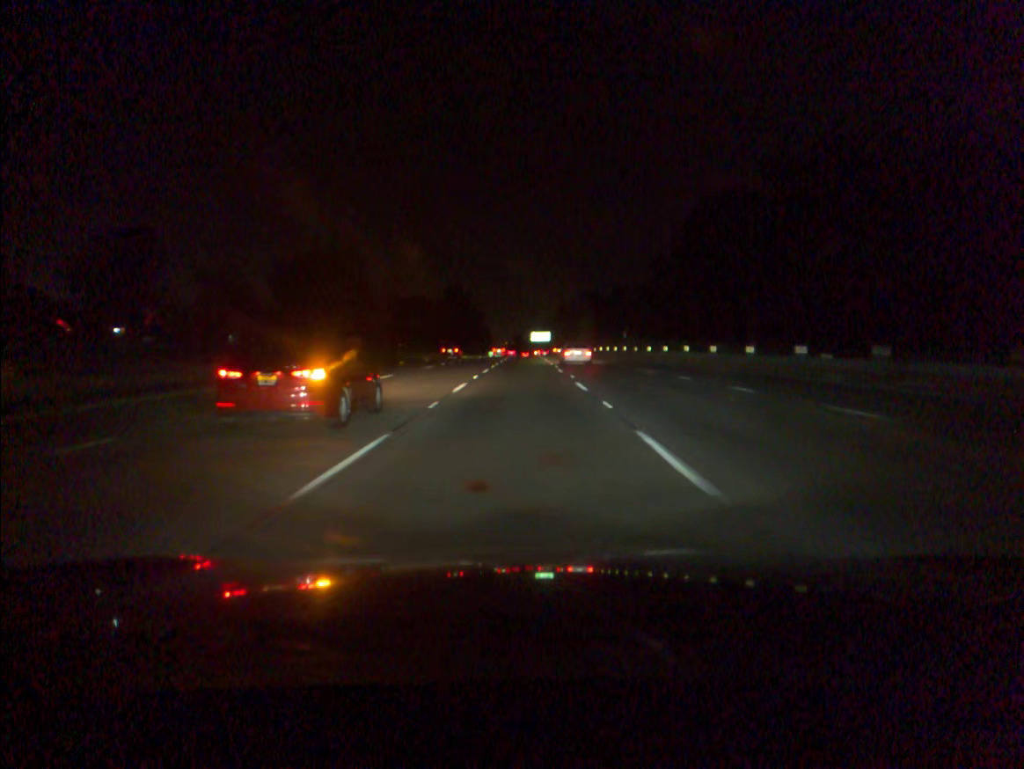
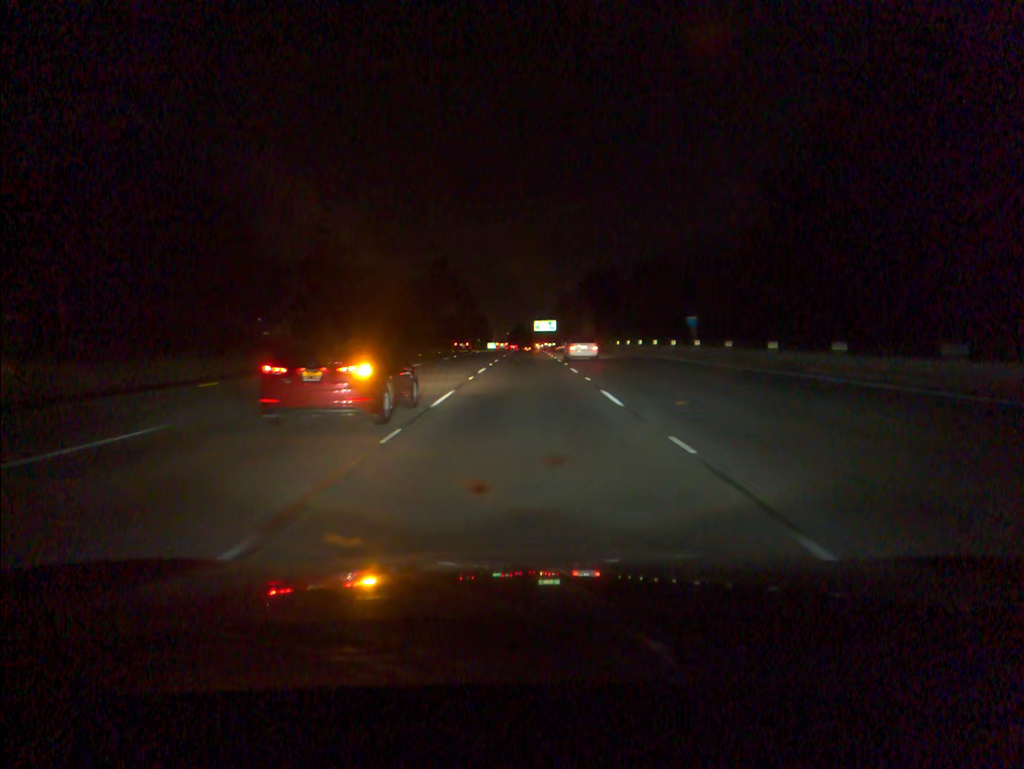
(0.0, +35.5) m; 0°
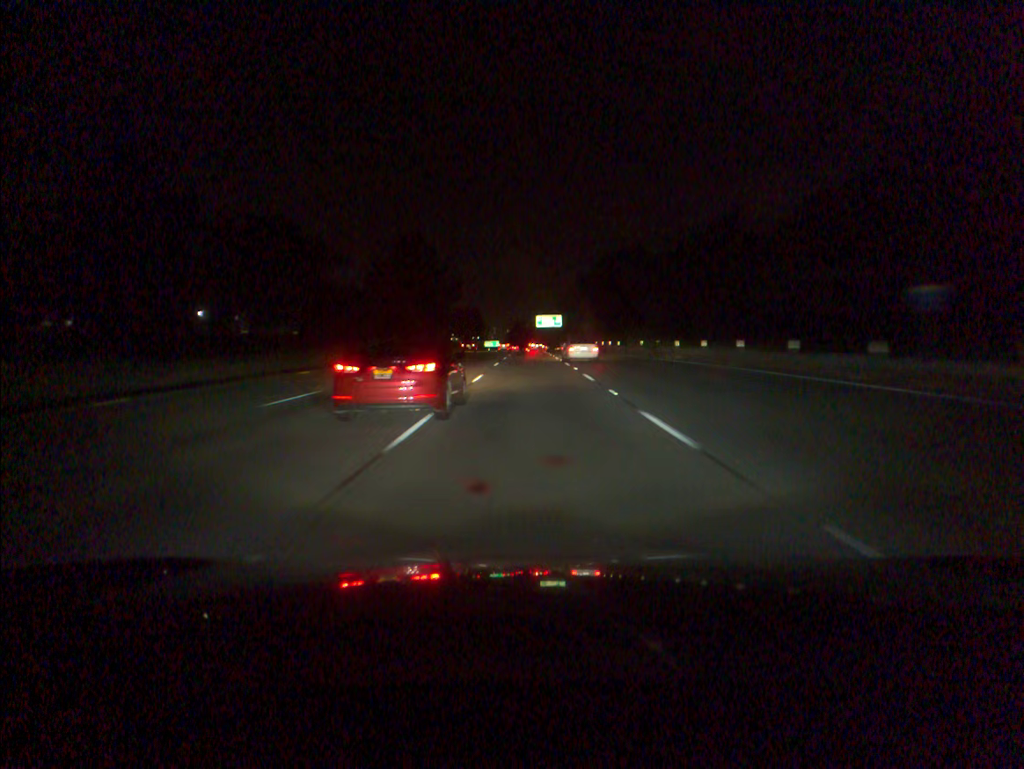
(0.0, +34.9) m; 0°
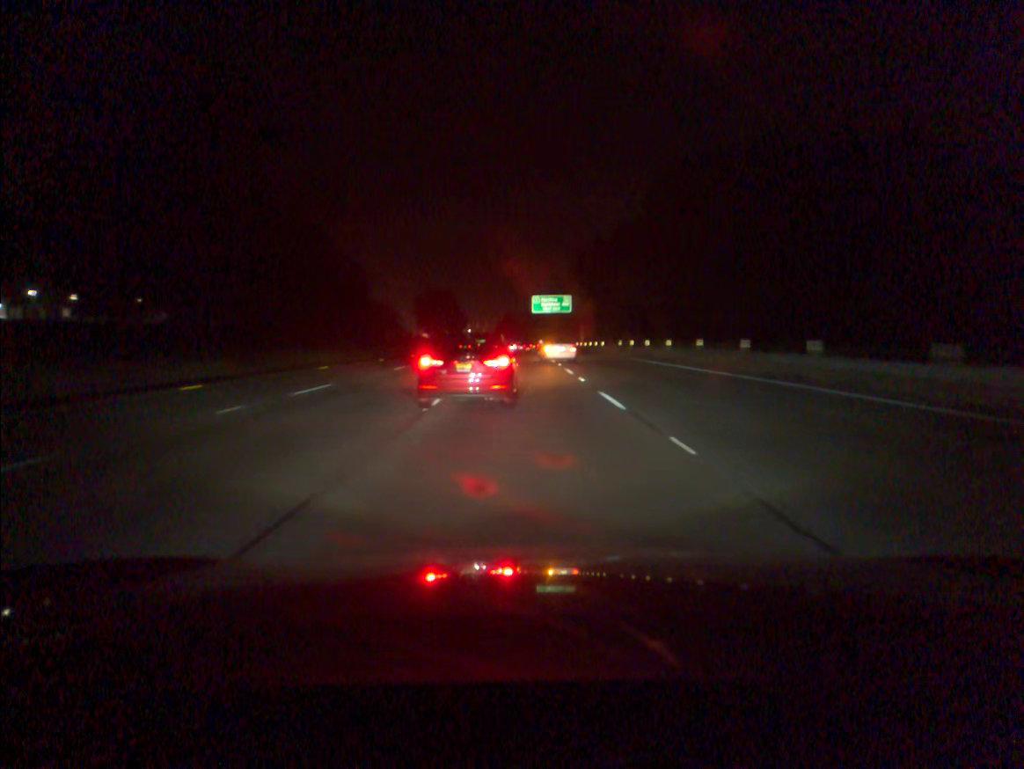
(+0.3, +68.2) m; 0°
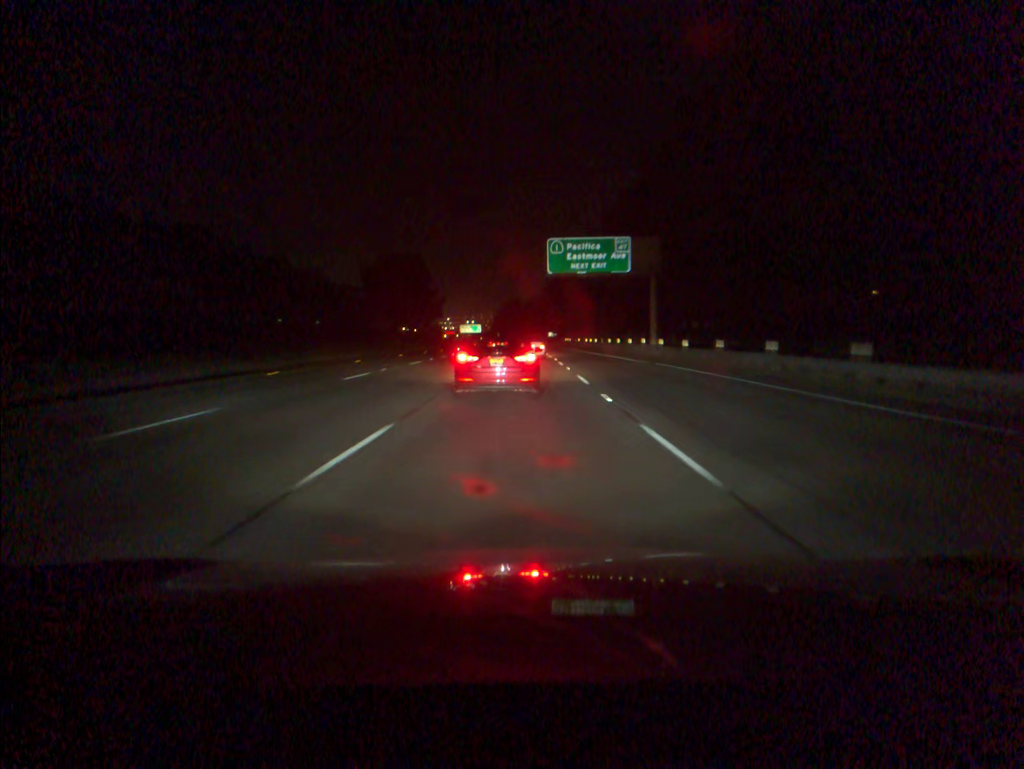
(-0.1, +65.8) m; 0°
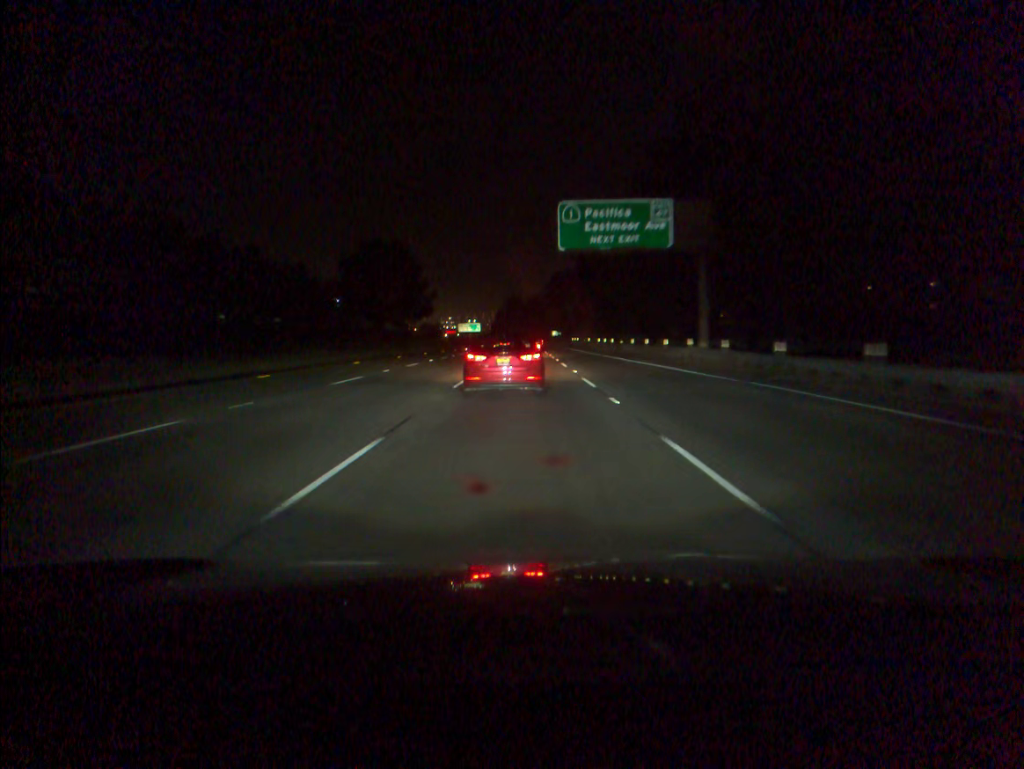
(0.0, +15.8) m; 0°
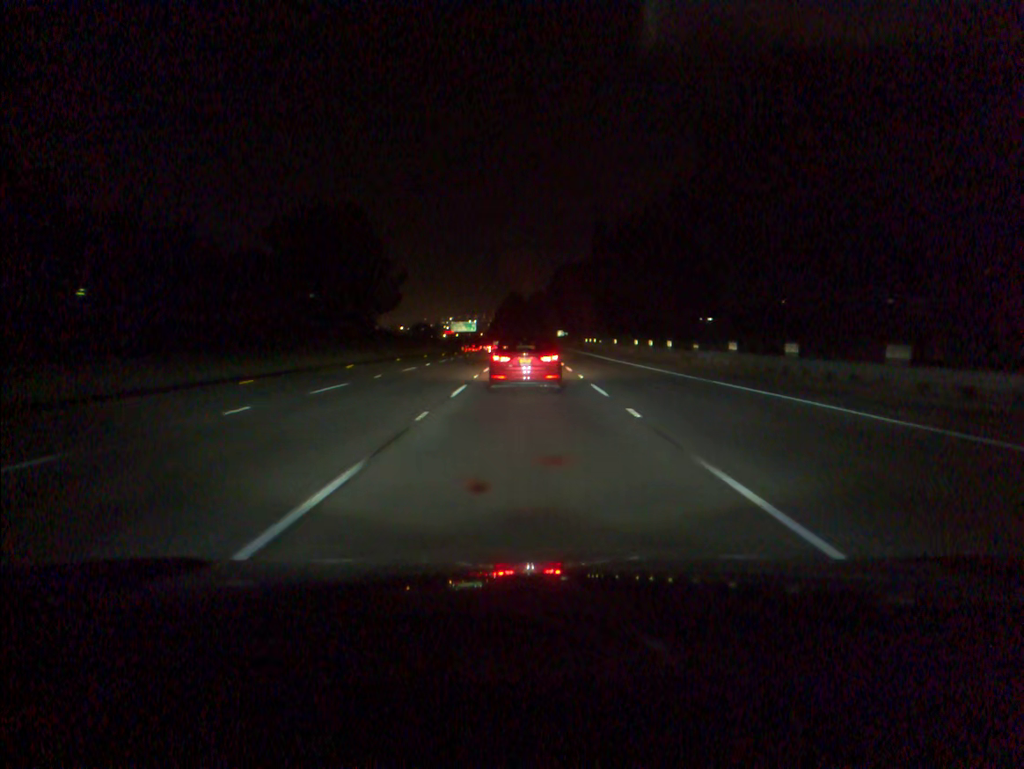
(-0.1, +31.4) m; 0°
